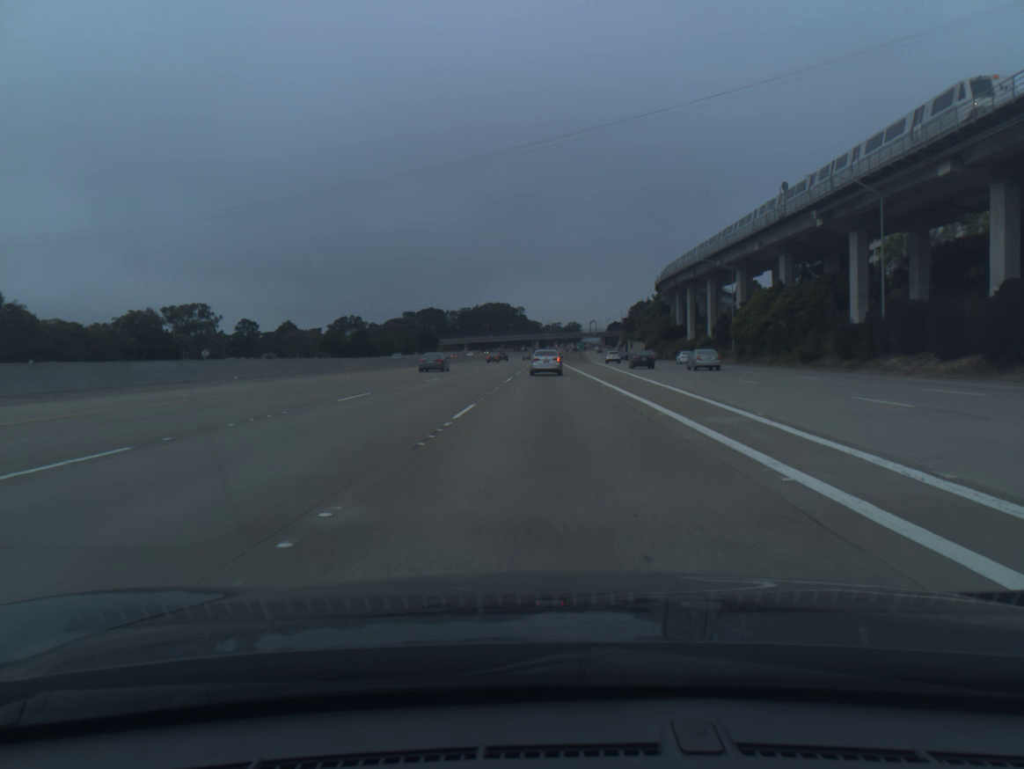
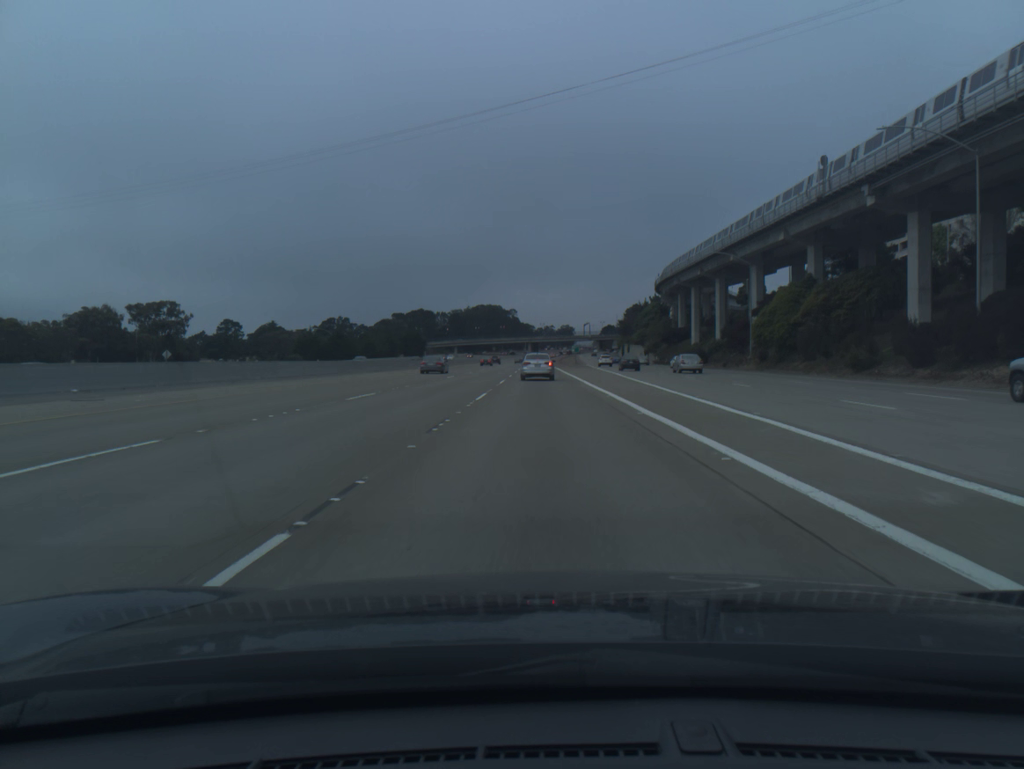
(+0.1, +12.9) m; +1°
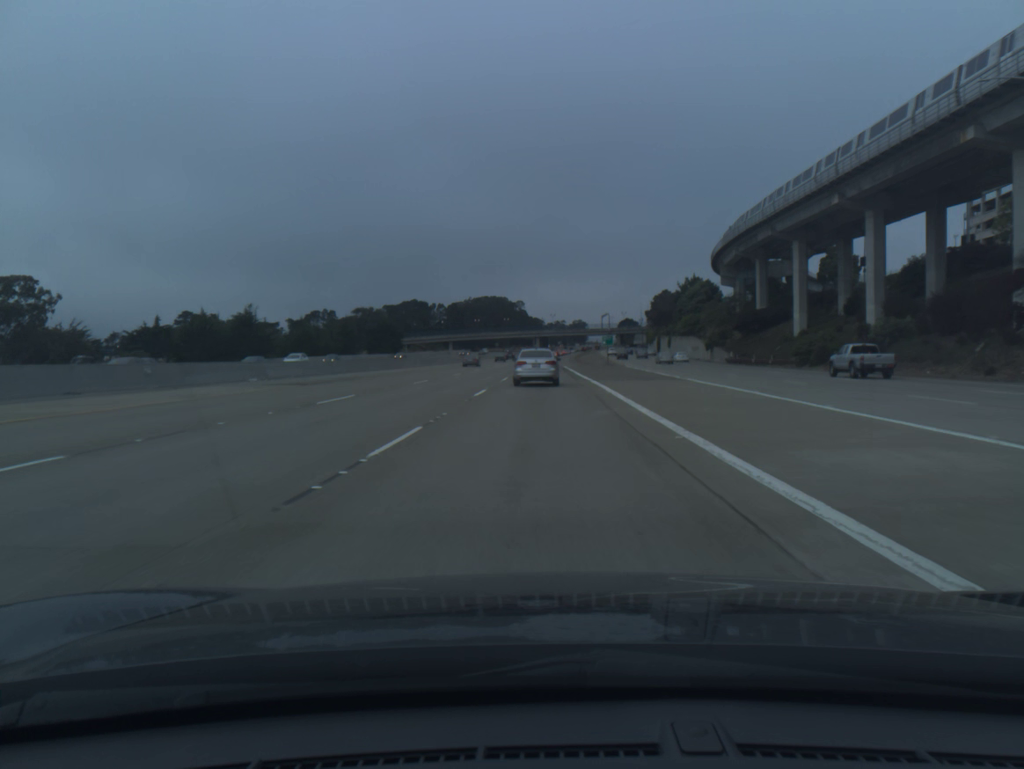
(-0.1, +56.7) m; -1°
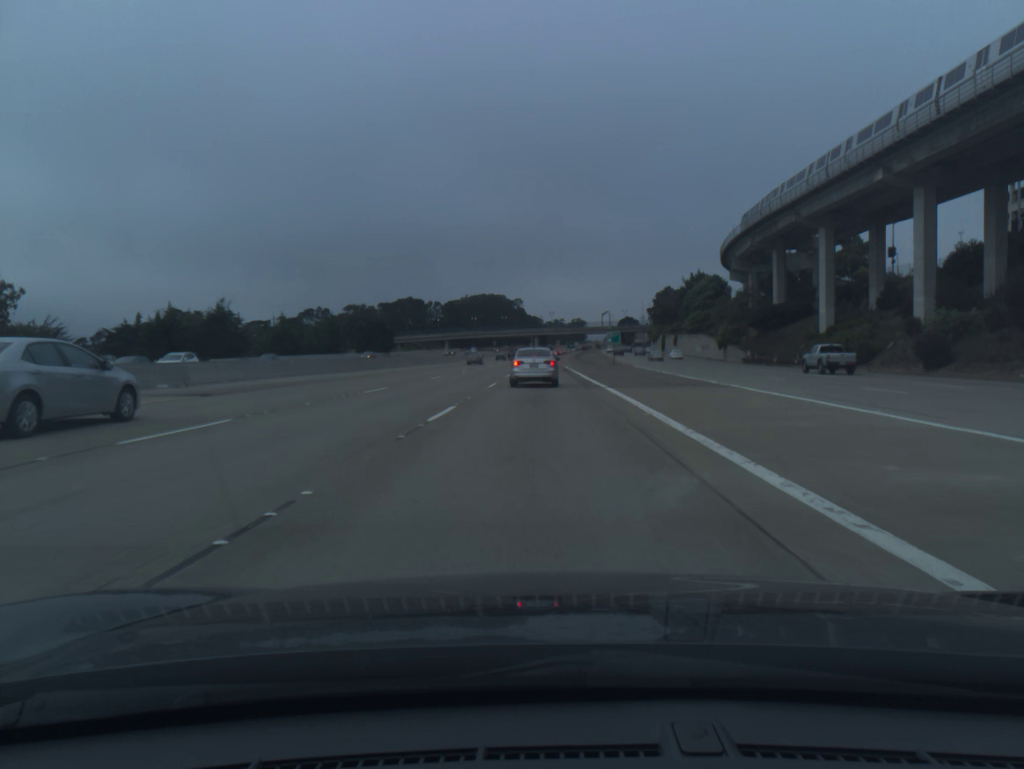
(0.0, +9.4) m; 0°
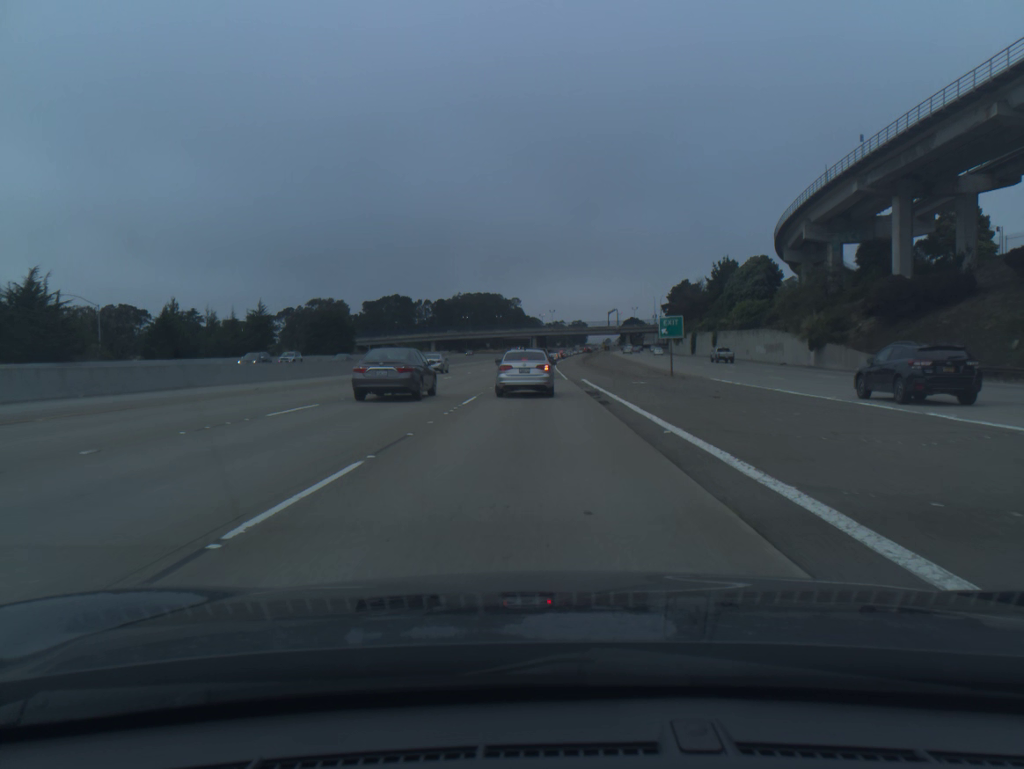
(+0.2, +38.3) m; 0°
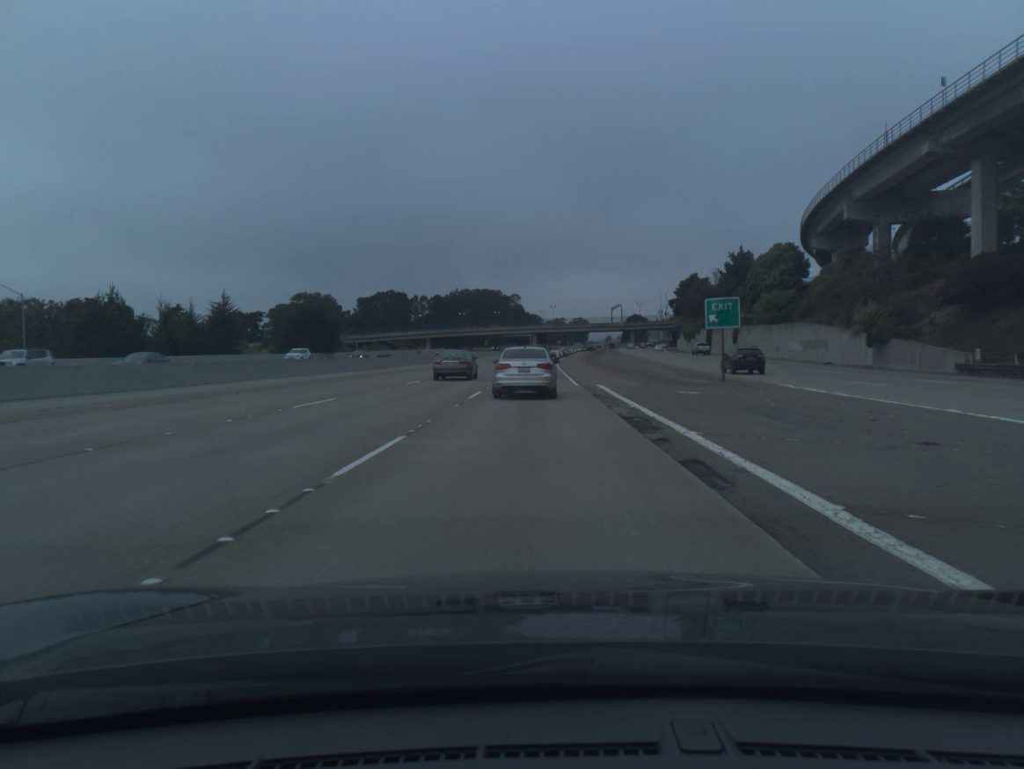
(0.0, +12.6) m; 0°
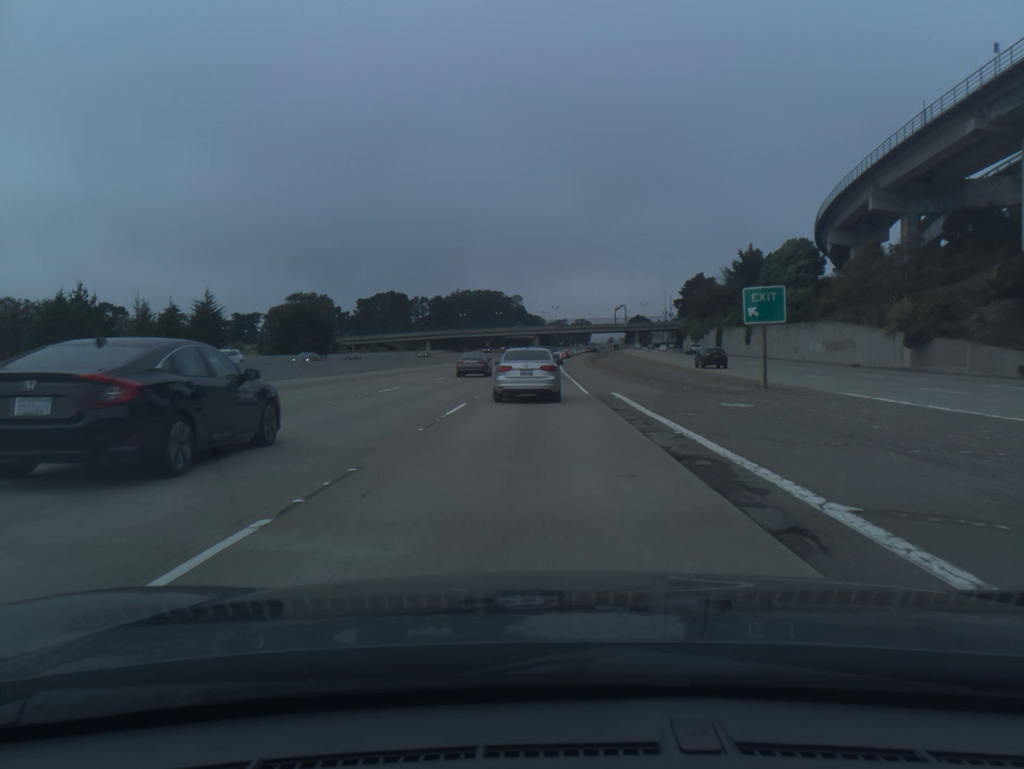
(0.0, +5.8) m; 0°
